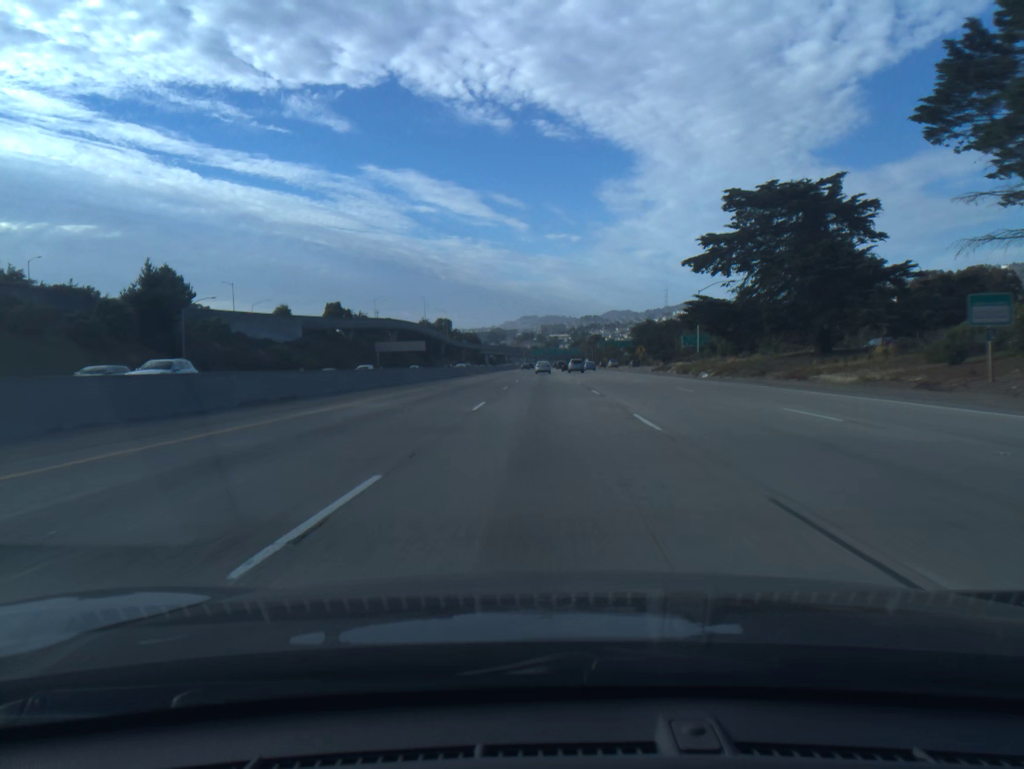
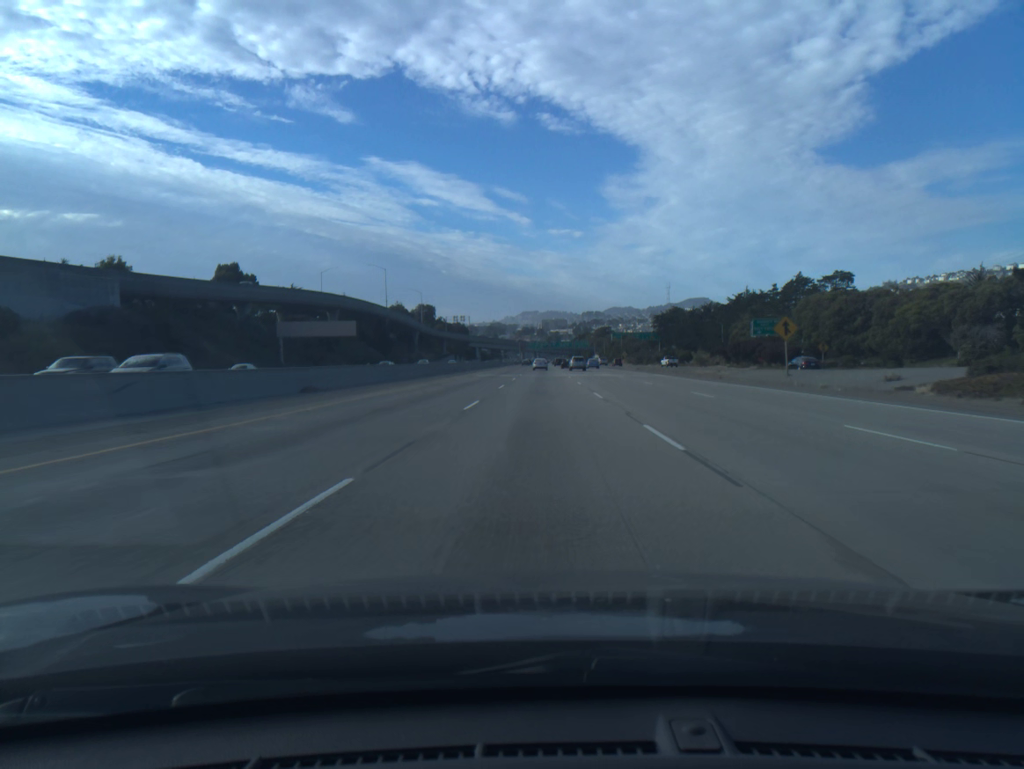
(+0.5, +74.0) m; 0°
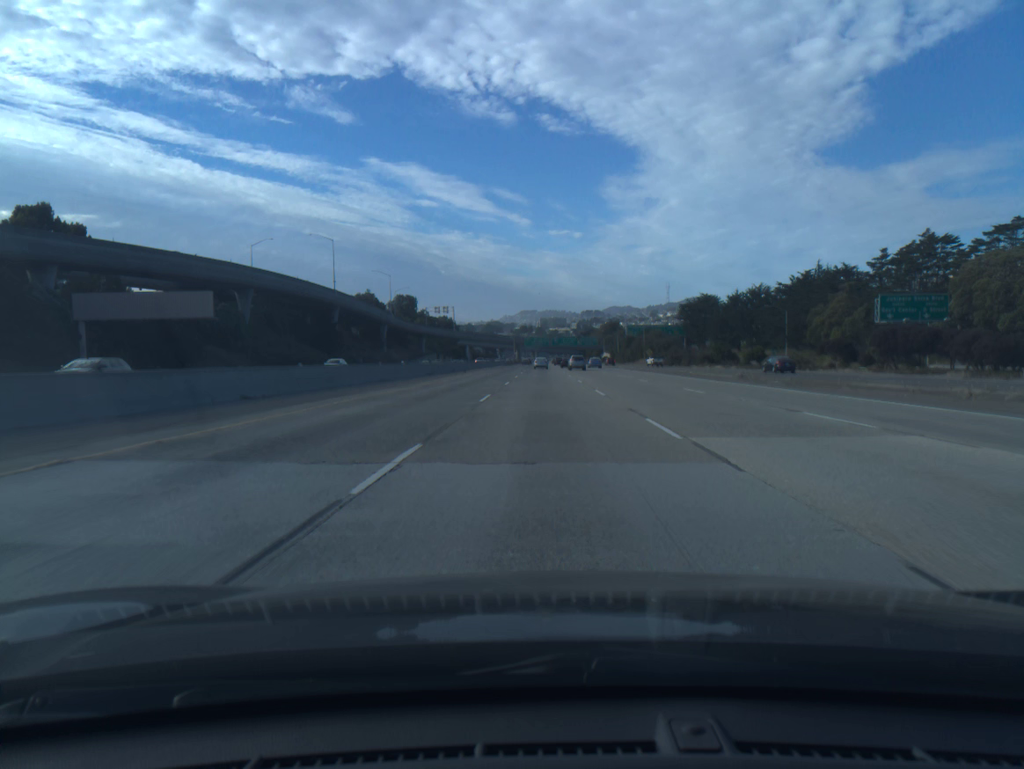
(-0.1, +55.5) m; 0°
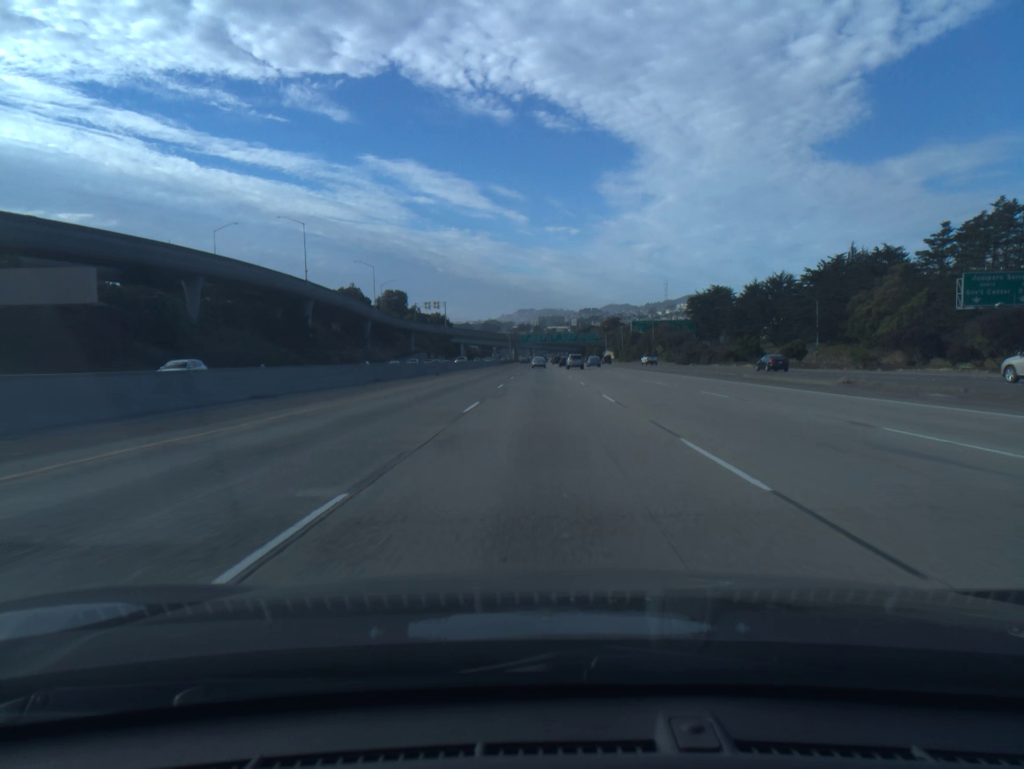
(0.0, +18.5) m; 0°
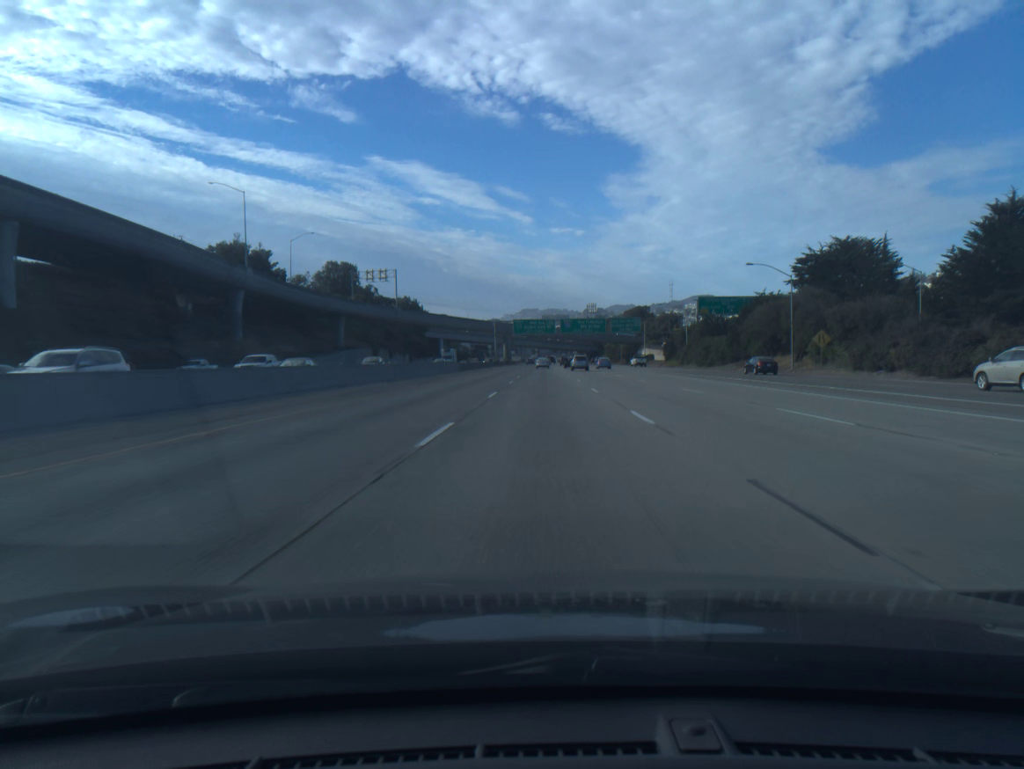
(-0.2, +92.6) m; 0°
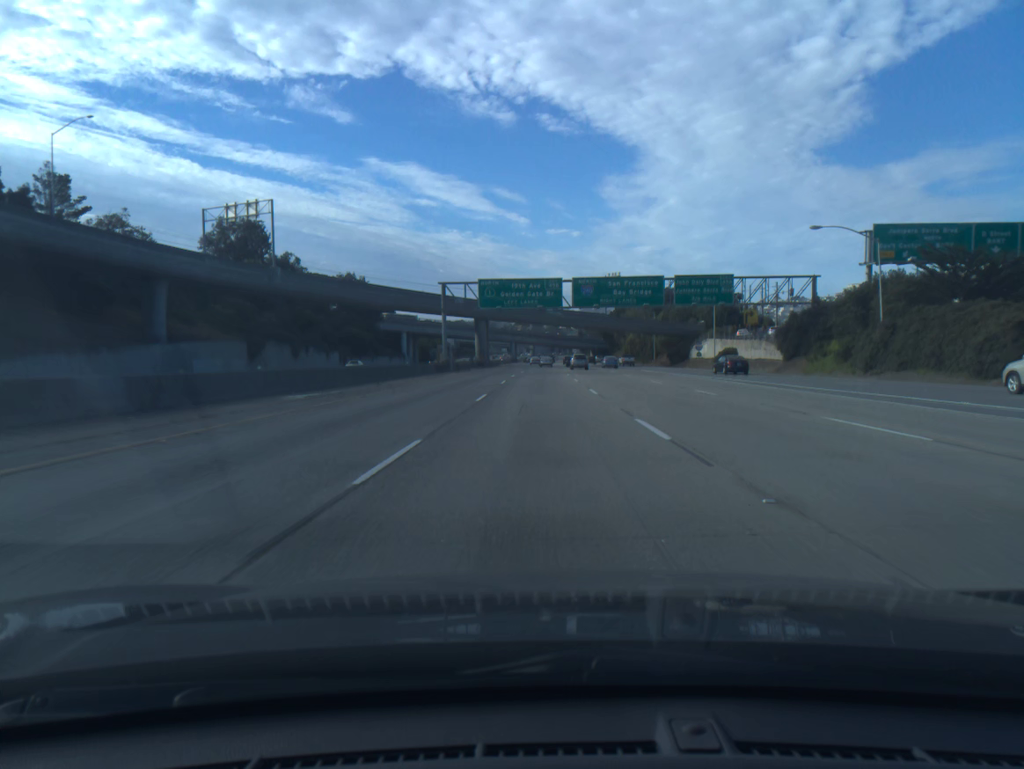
(+0.3, +74.0) m; 0°
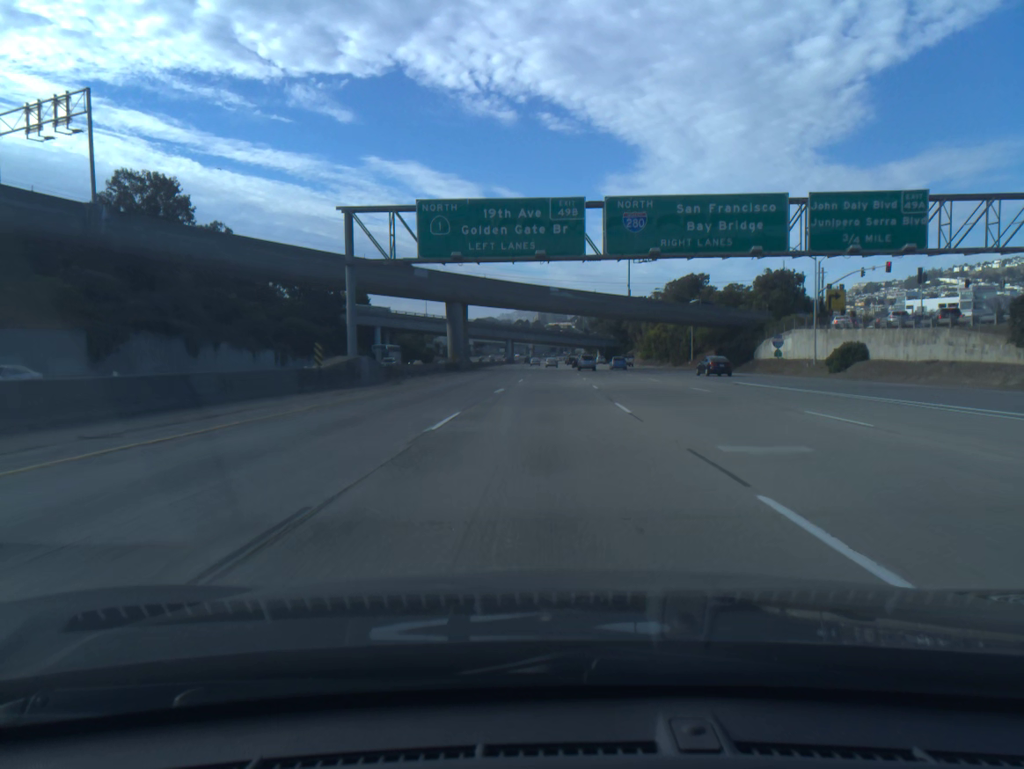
(0.0, +37.0) m; 0°
